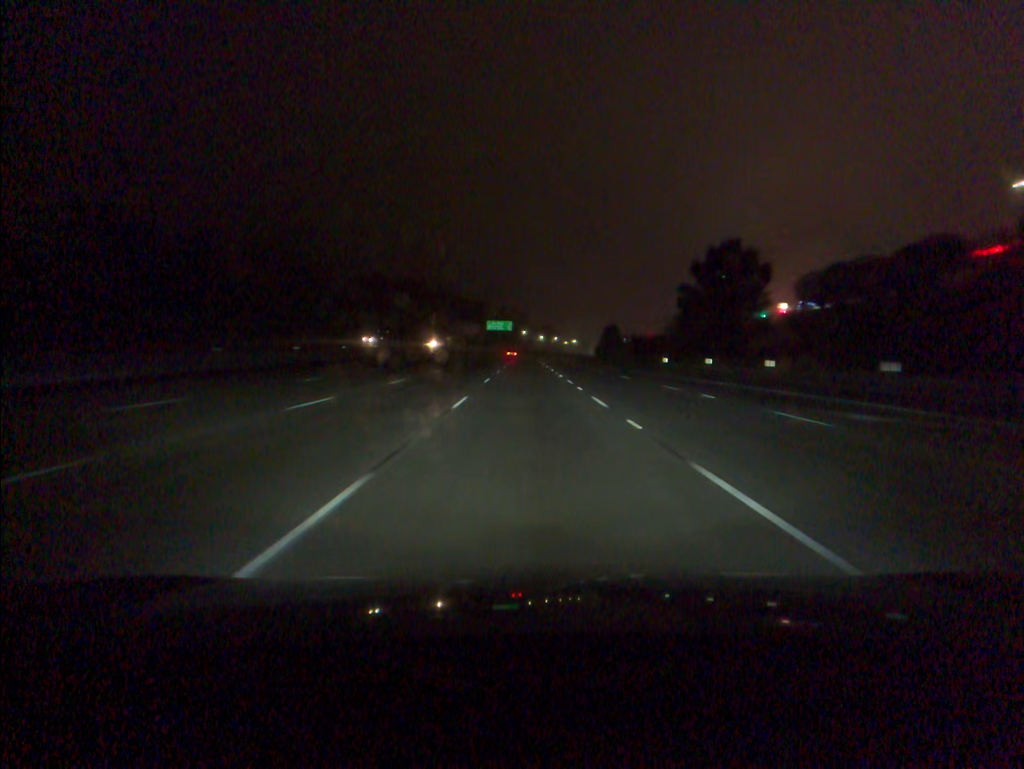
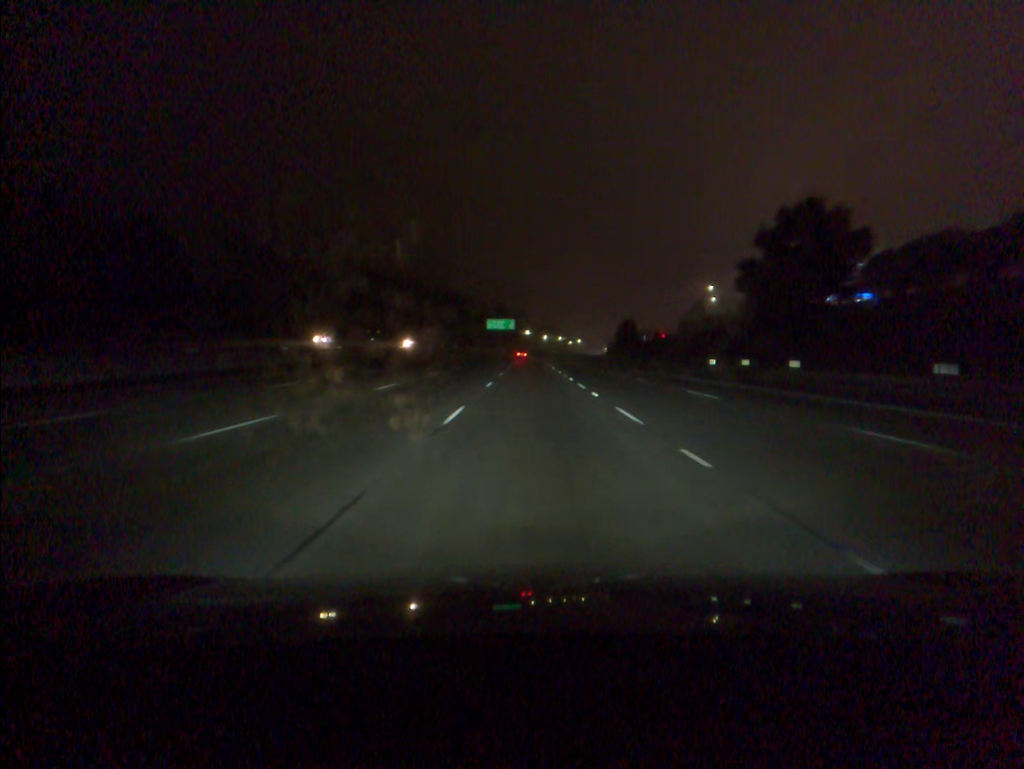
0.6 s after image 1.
(-0.1, +18.6) m; 0°
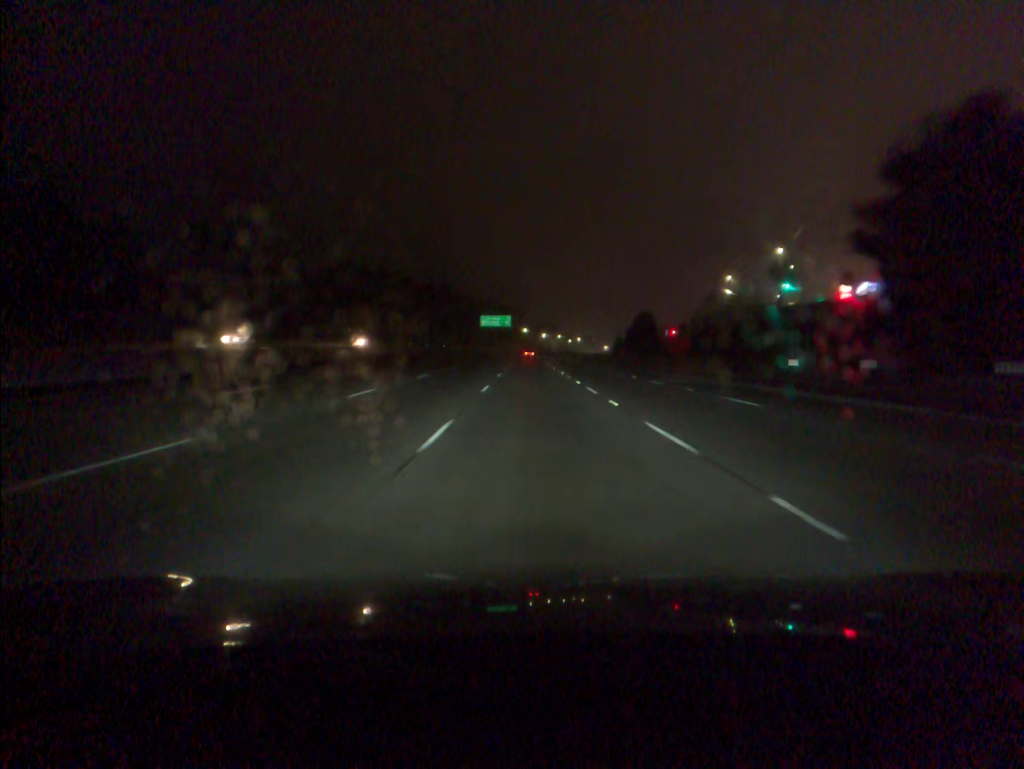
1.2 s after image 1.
(0.0, +18.6) m; 0°
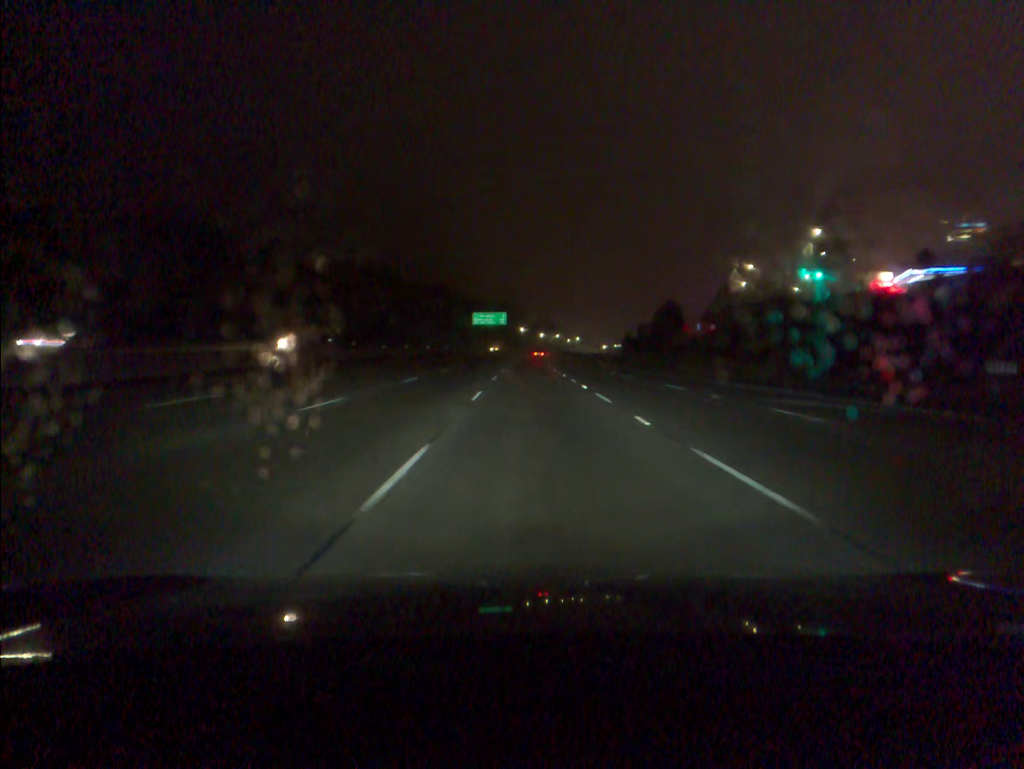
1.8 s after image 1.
(0.0, +18.6) m; 0°
